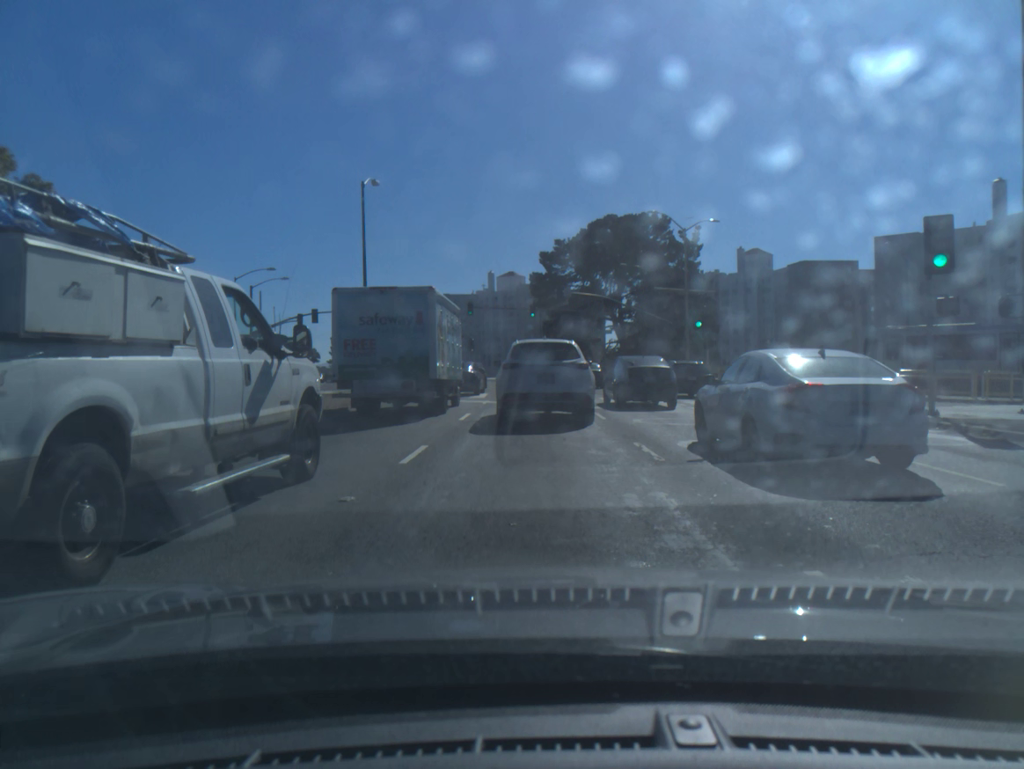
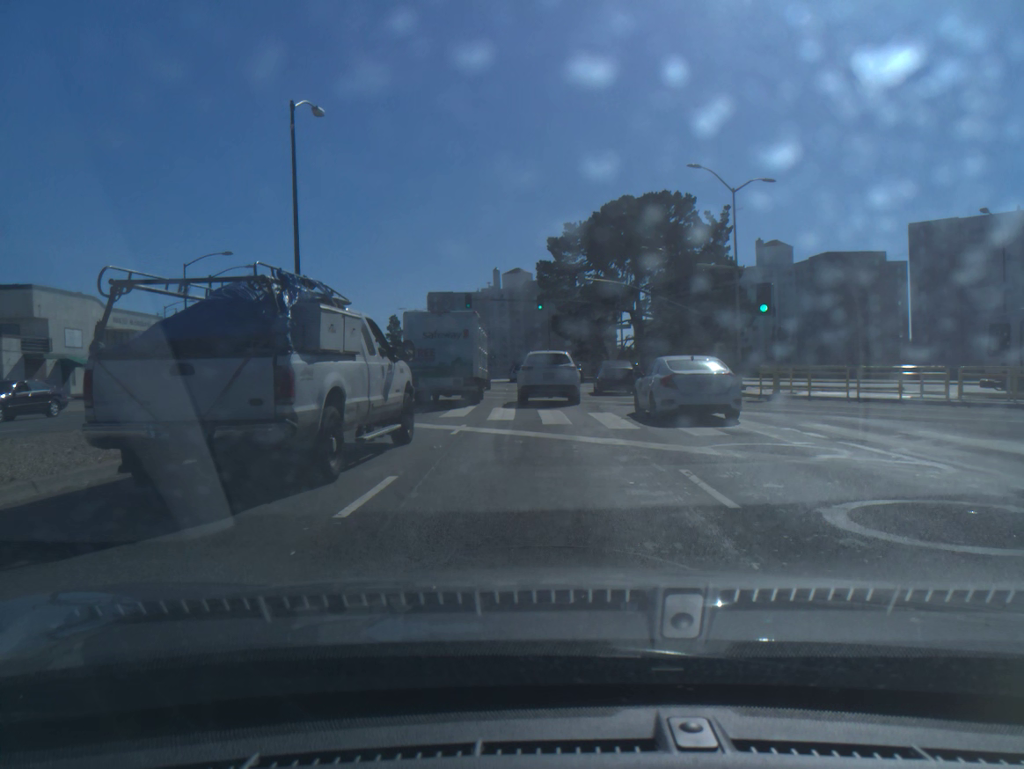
(-0.1, +10.6) m; 0°
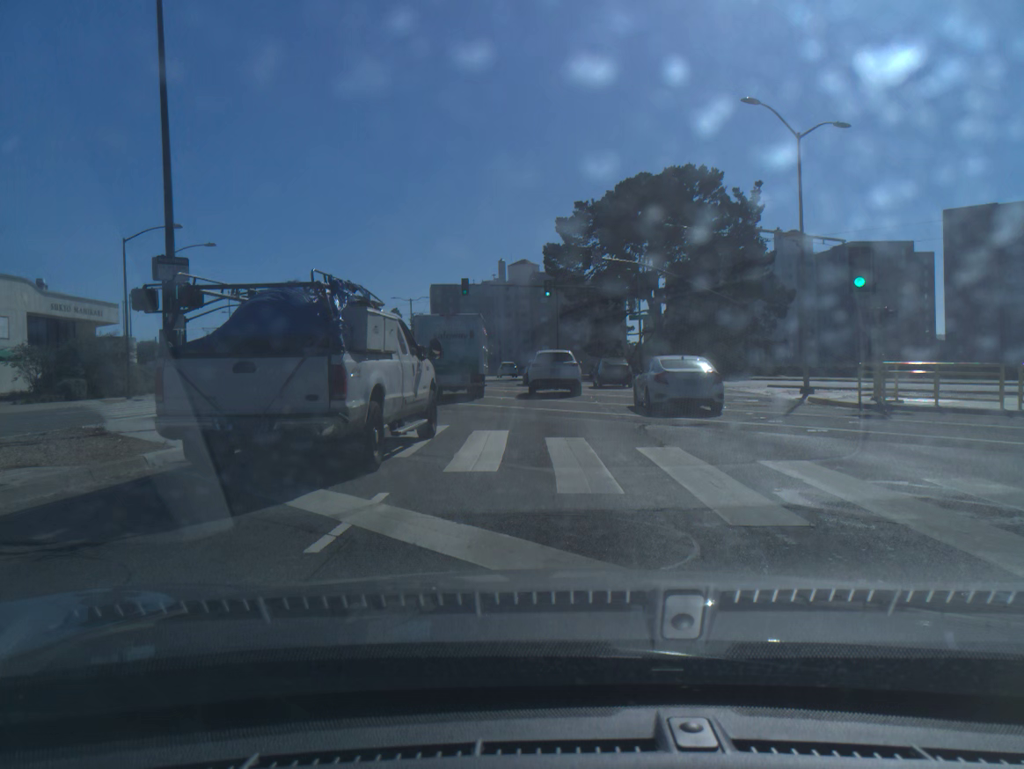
(0.0, +8.7) m; 0°
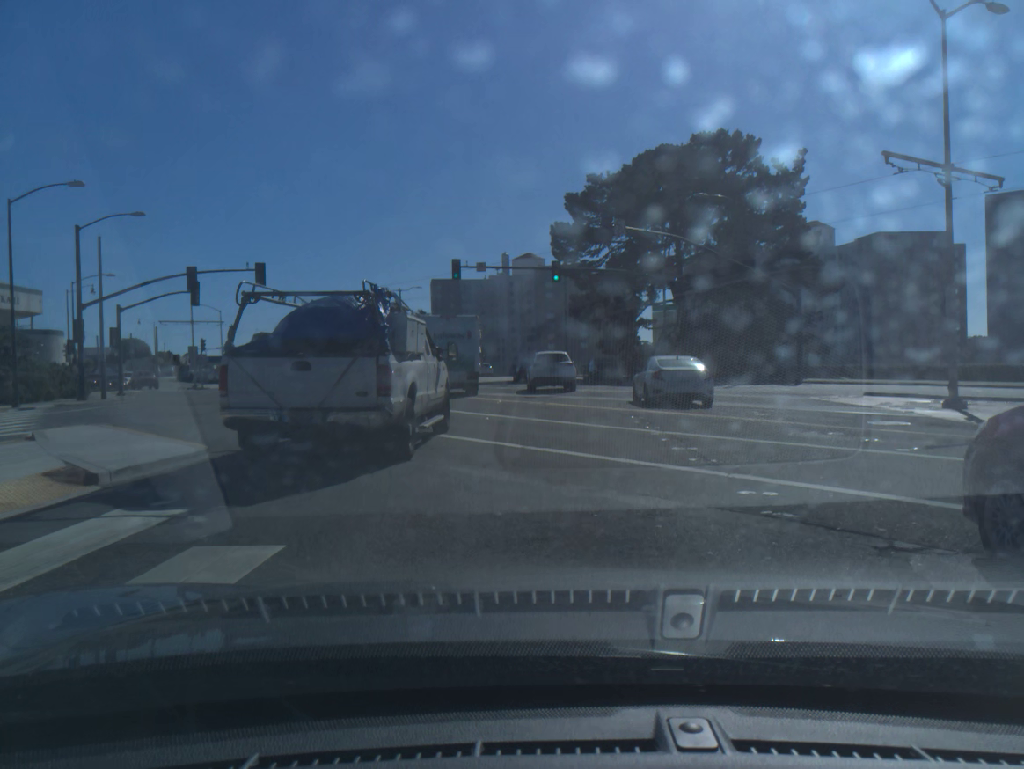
(-0.1, +10.3) m; 0°
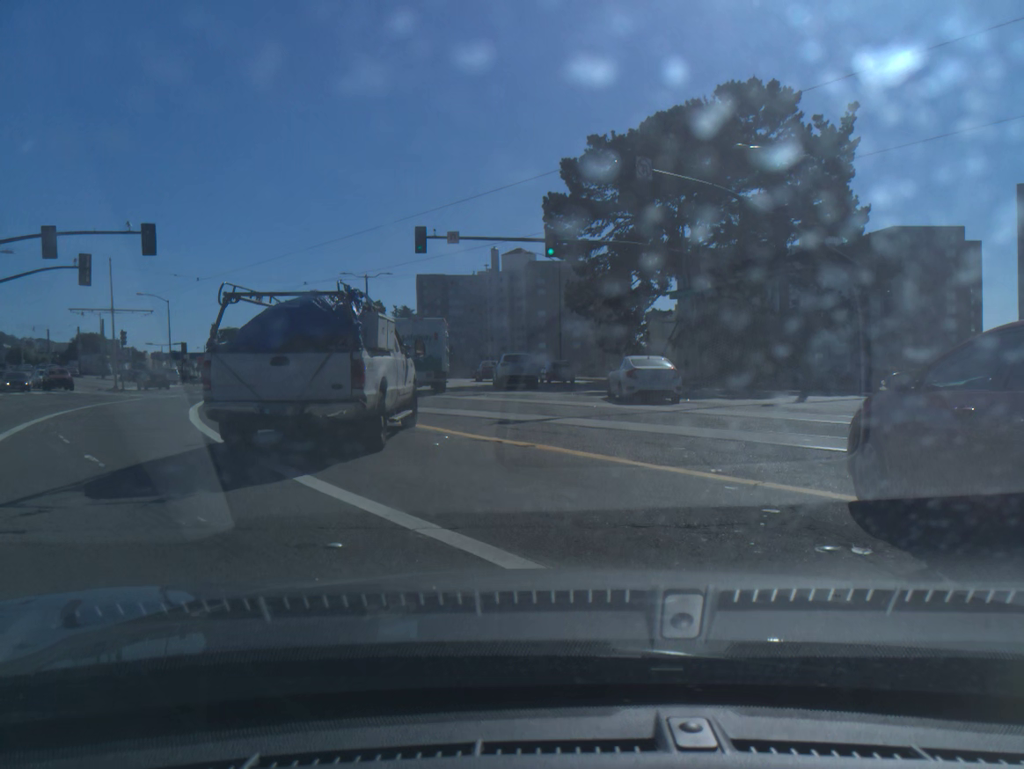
(+0.1, +11.9) m; 0°
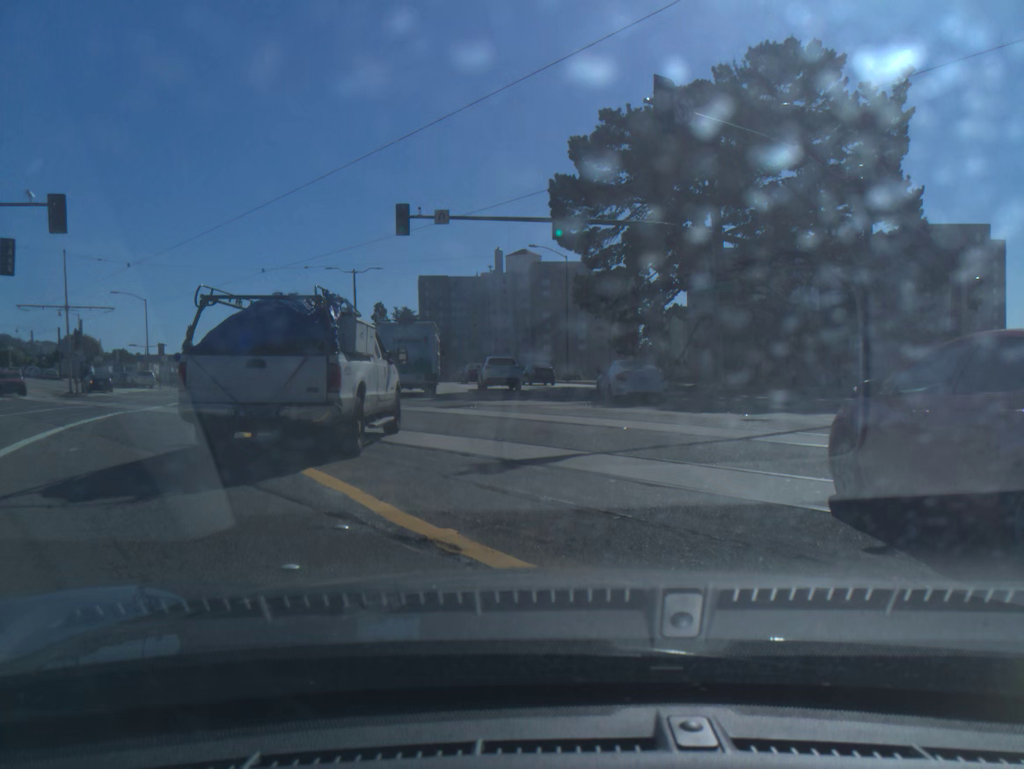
(0.0, +6.6) m; 0°
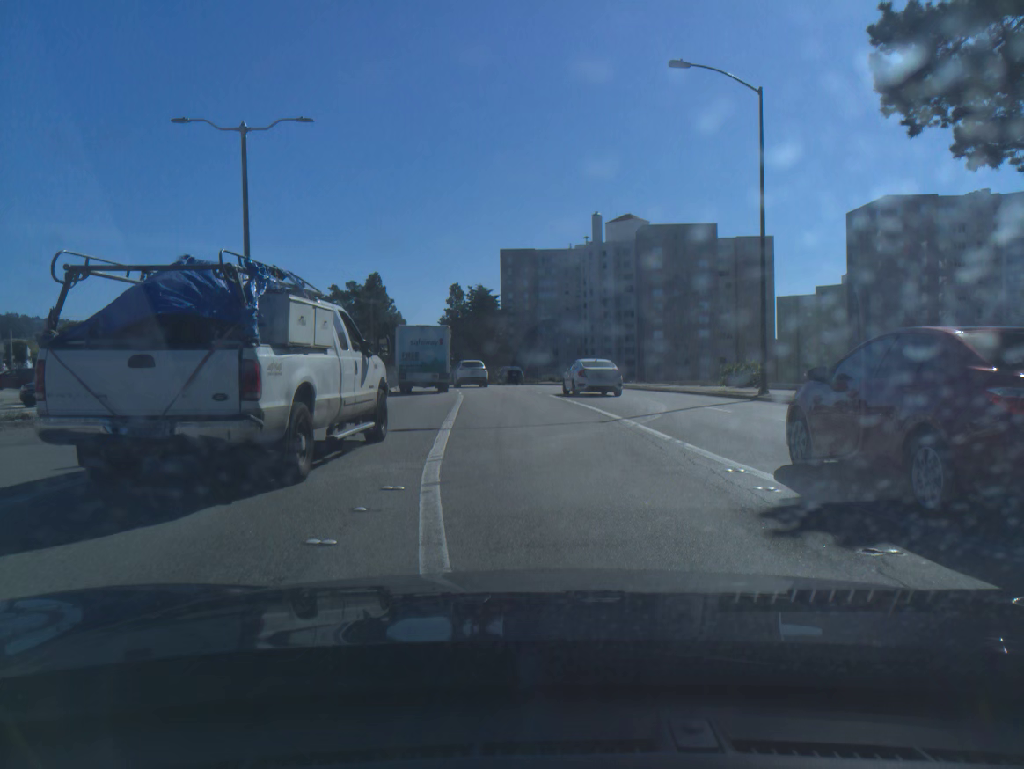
(-1.8, +38.5) m; -7°
